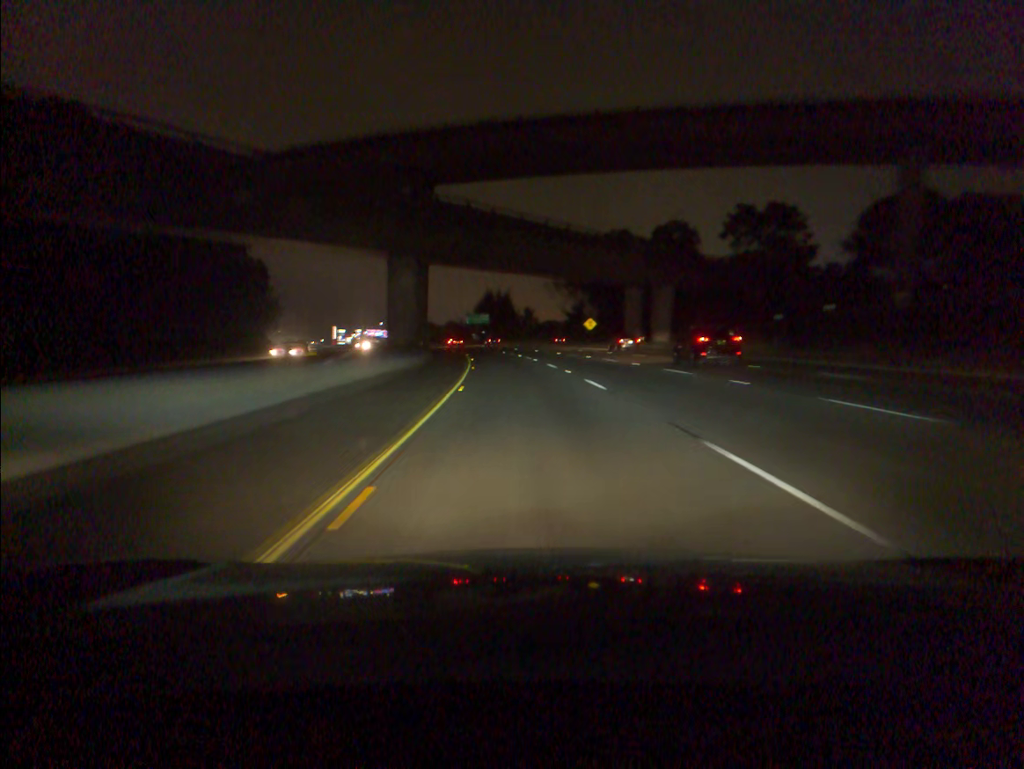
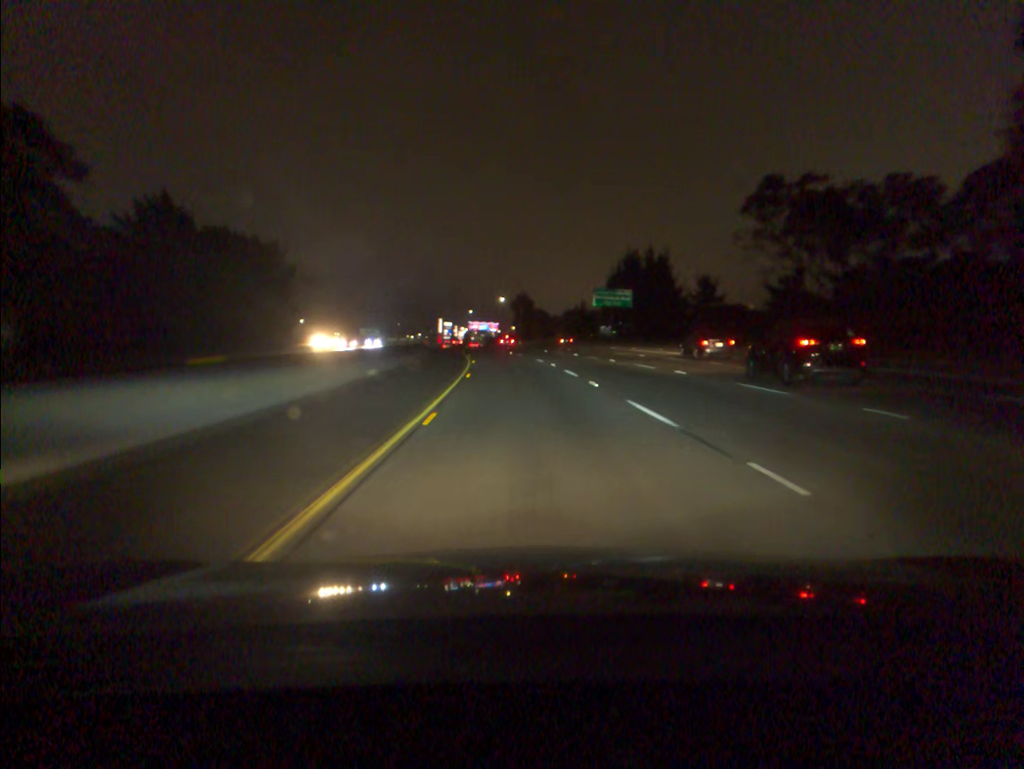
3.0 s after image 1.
(-7.3, +95.3) m; -9°
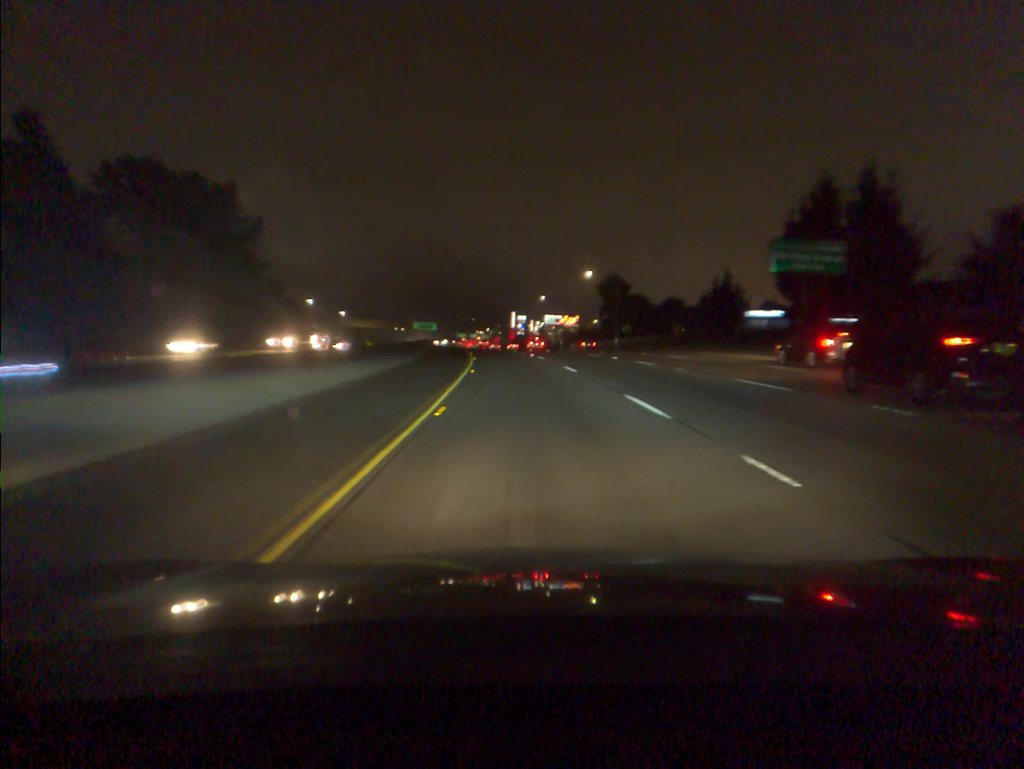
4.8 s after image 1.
(-2.9, +57.3) m; -6°
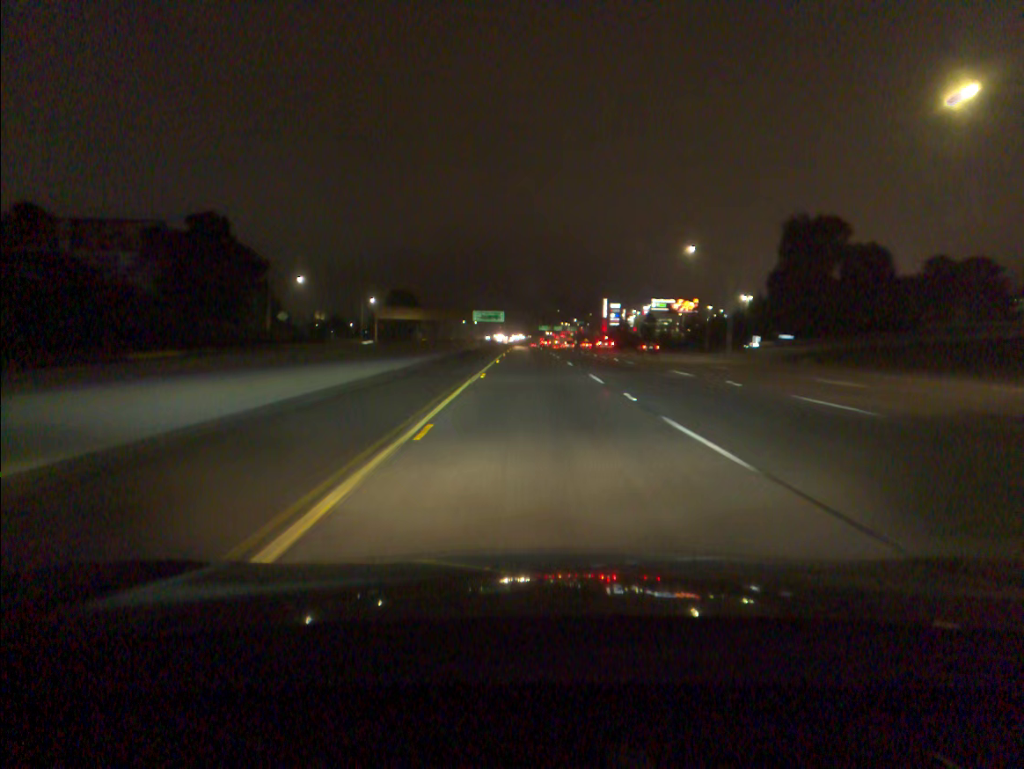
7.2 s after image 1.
(-4.6, +76.1) m; -6°
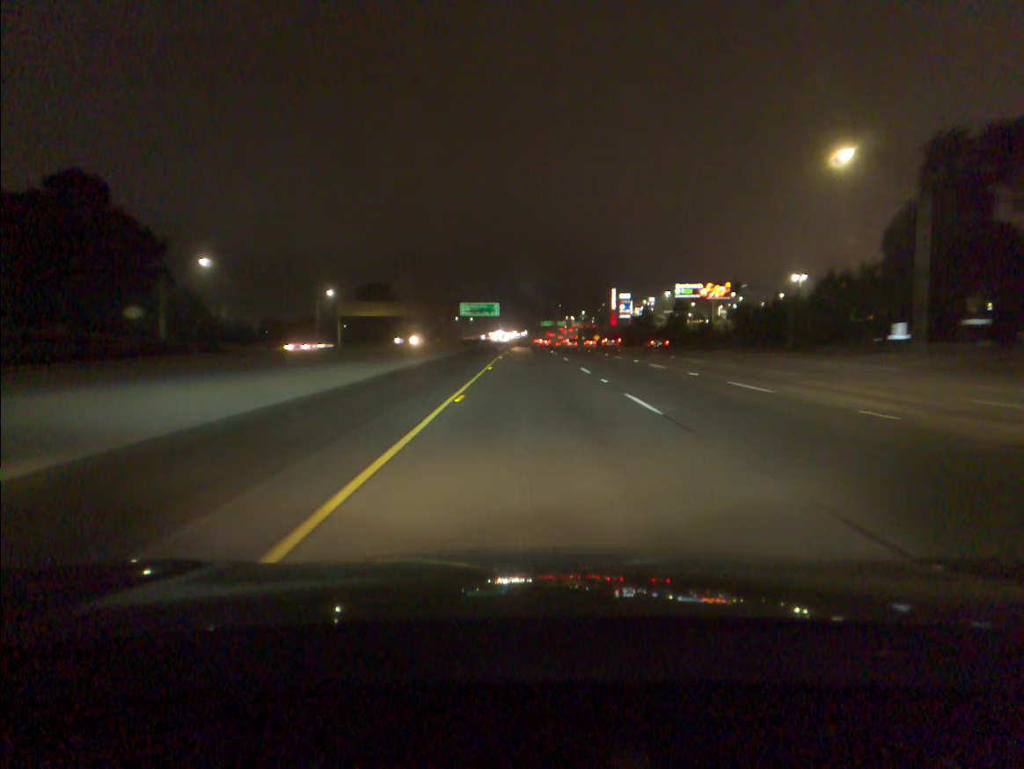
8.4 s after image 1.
(-0.1, +38.1) m; 0°
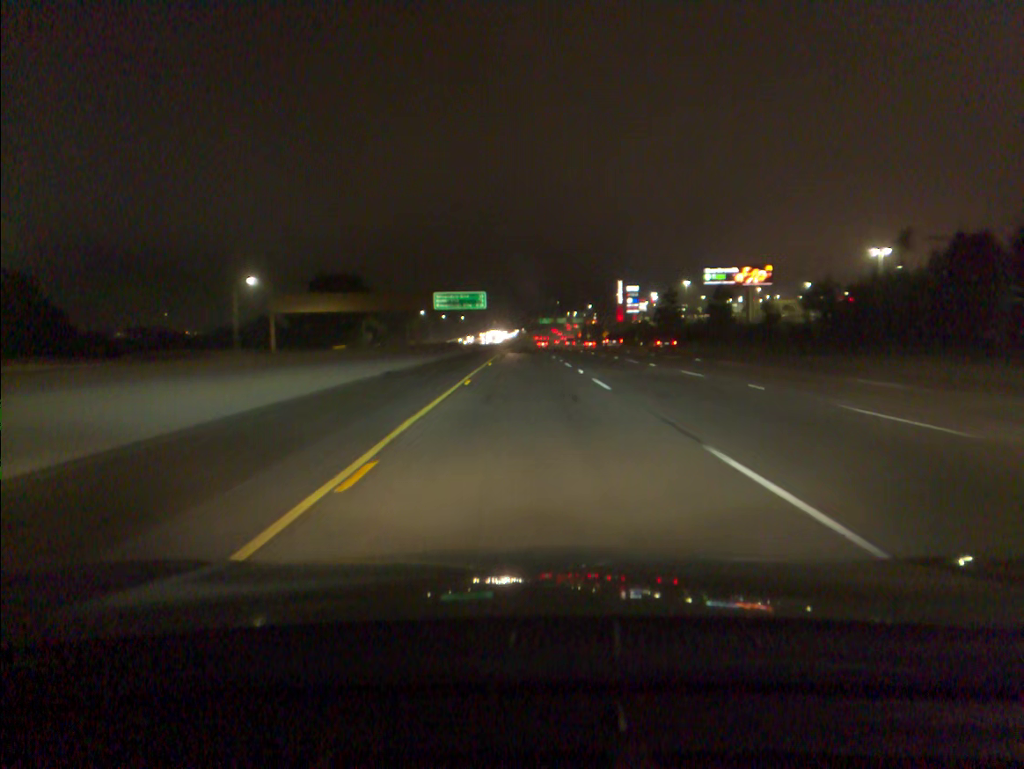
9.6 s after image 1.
(0.0, +38.1) m; 0°
